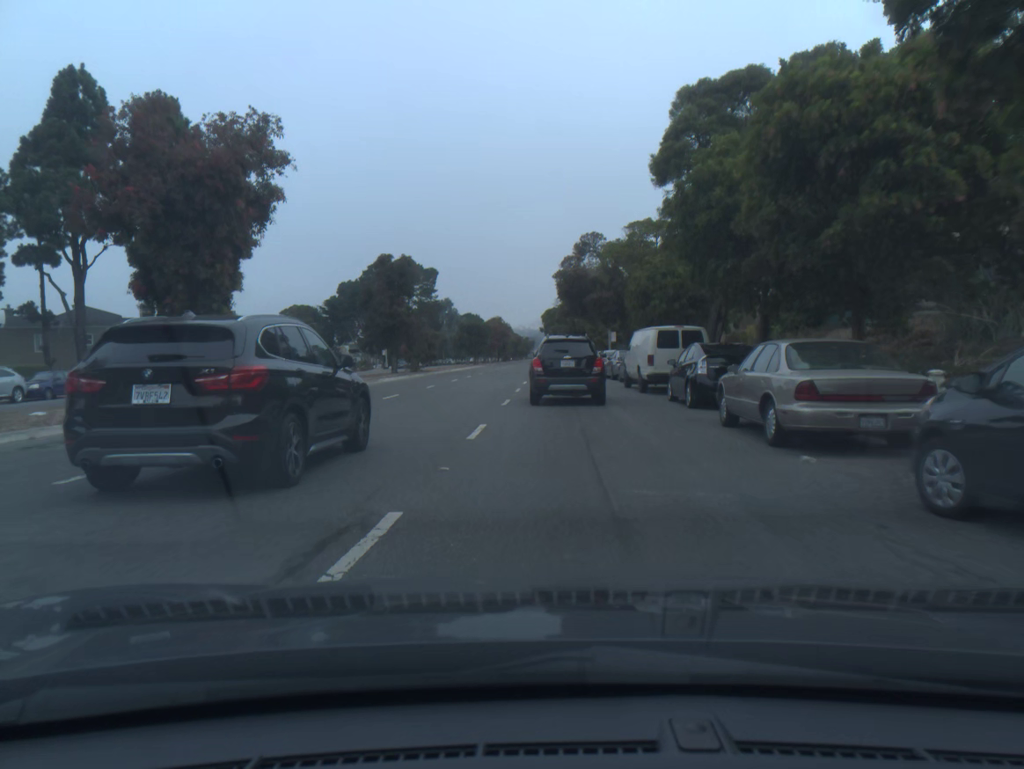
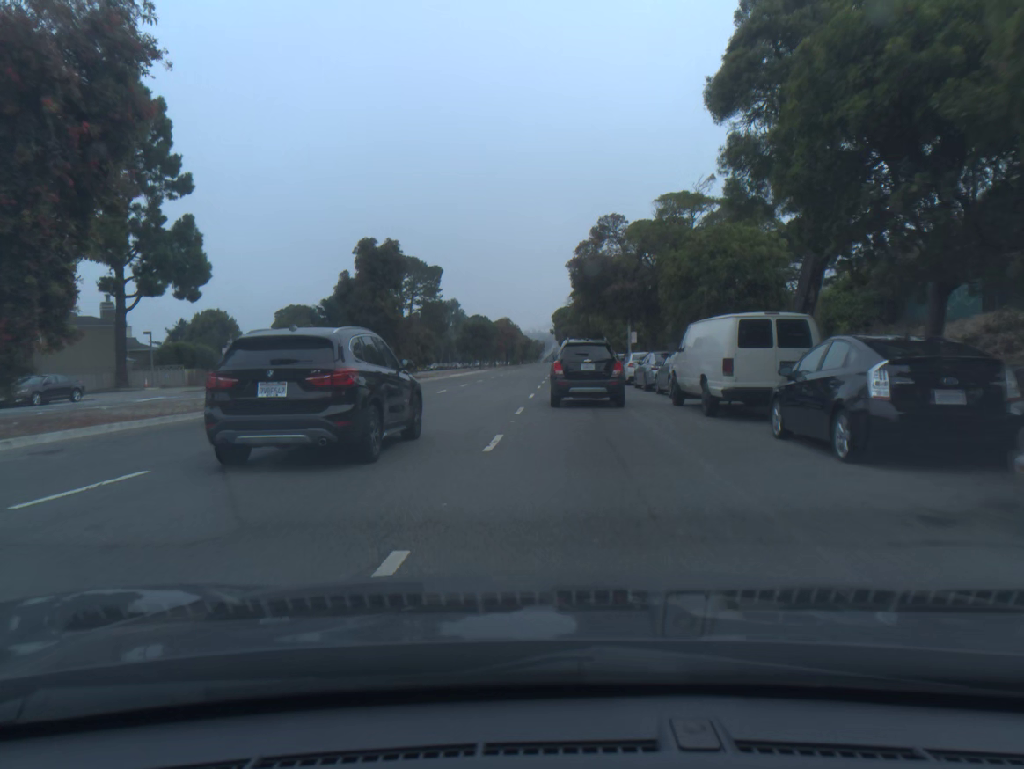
(0.0, +8.4) m; -1°
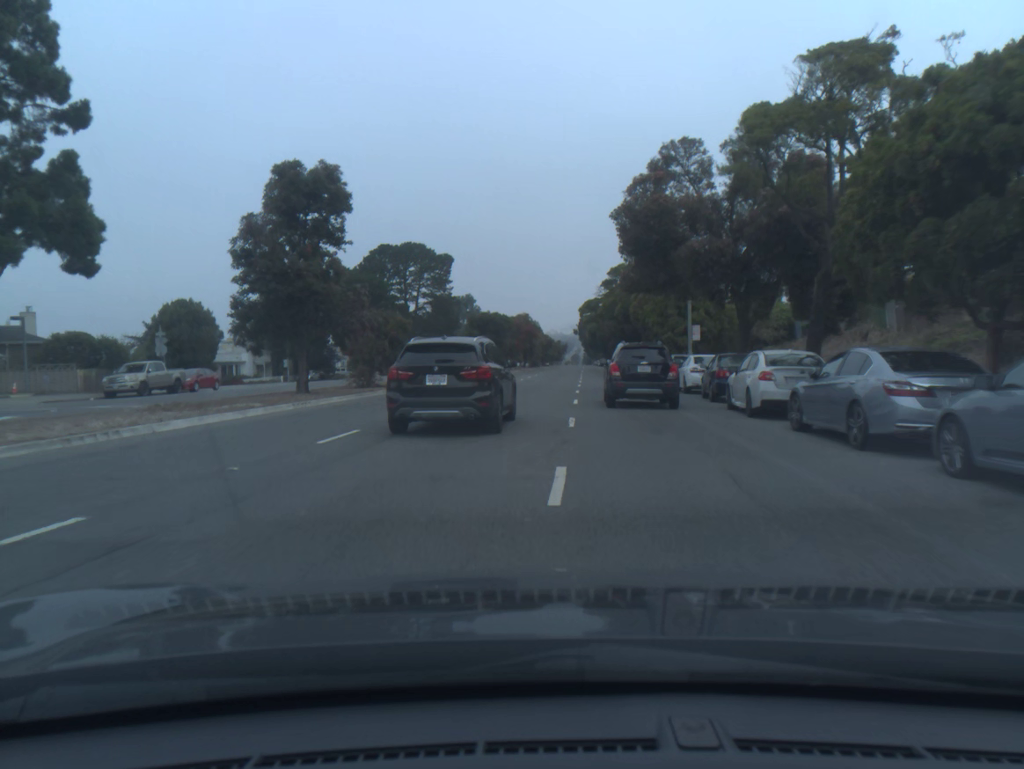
(-0.2, +17.6) m; -1°
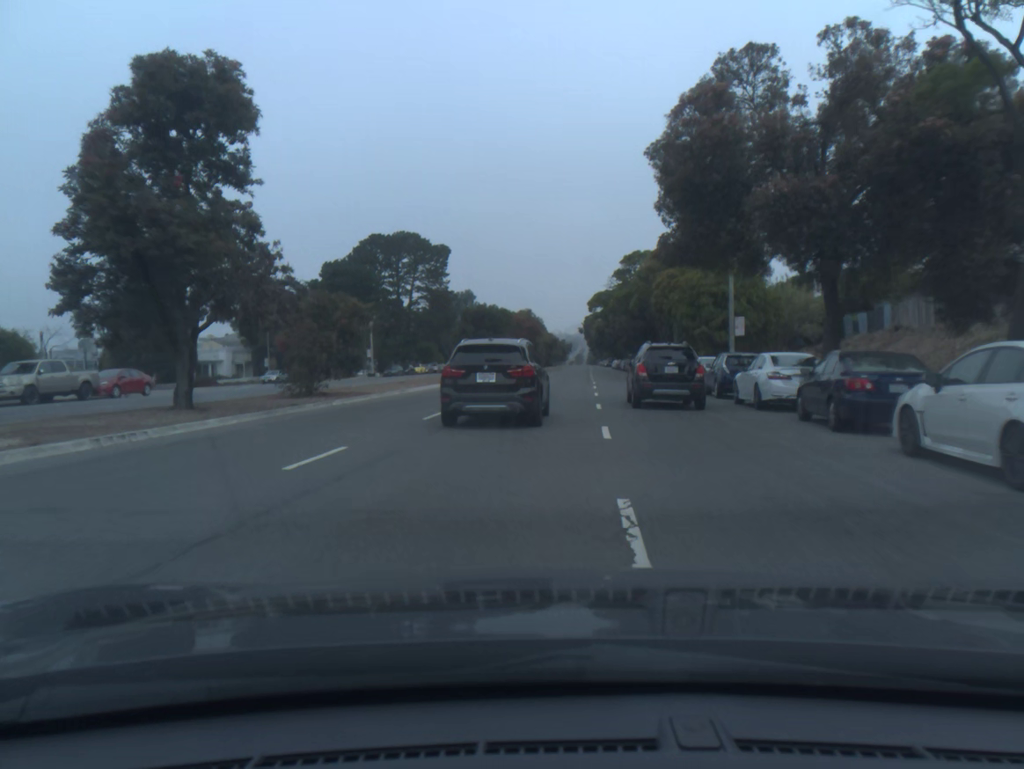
(0.0, +9.4) m; 0°
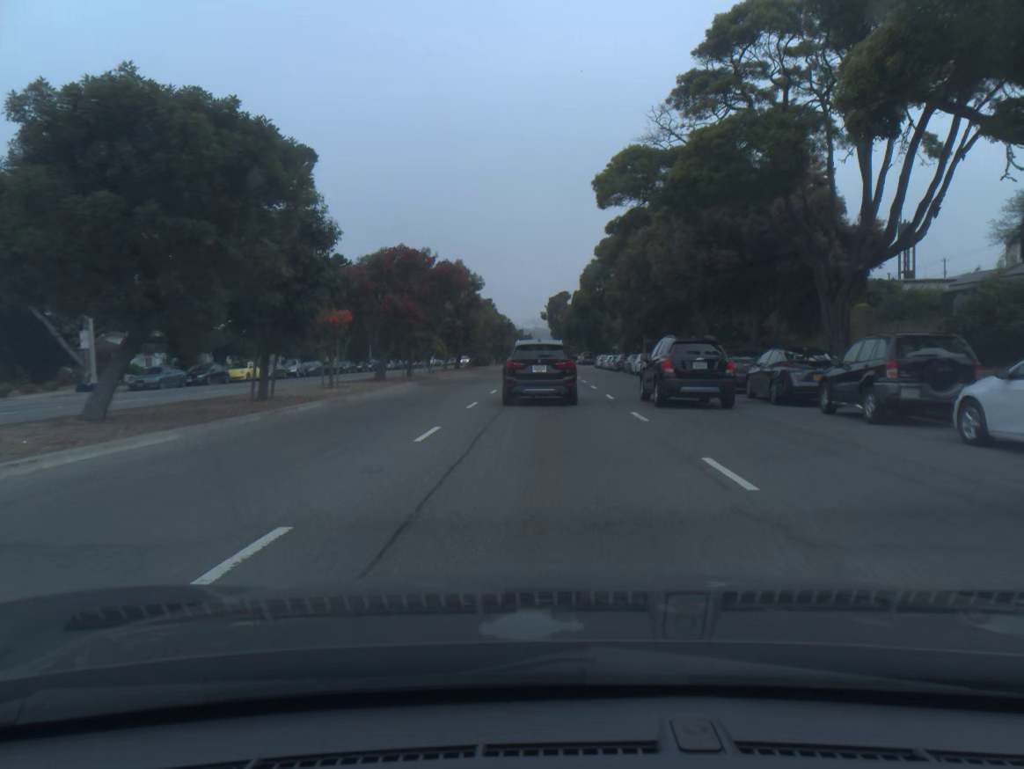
(+1.4, +49.3) m; +3°
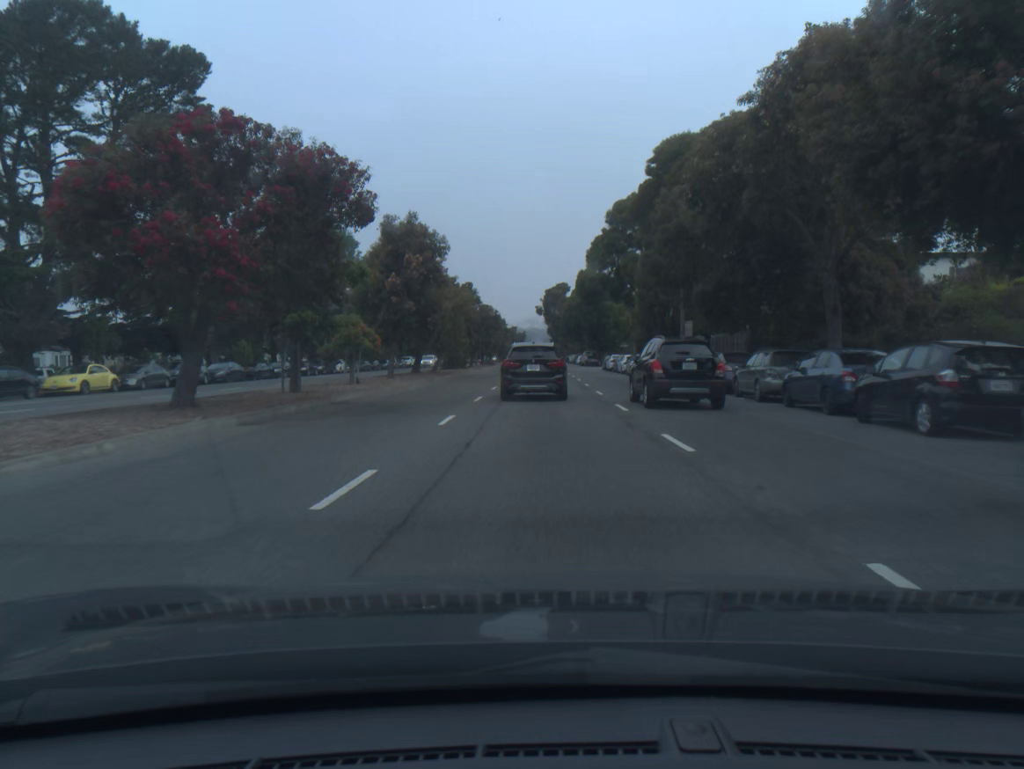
(+0.1, +19.5) m; 0°
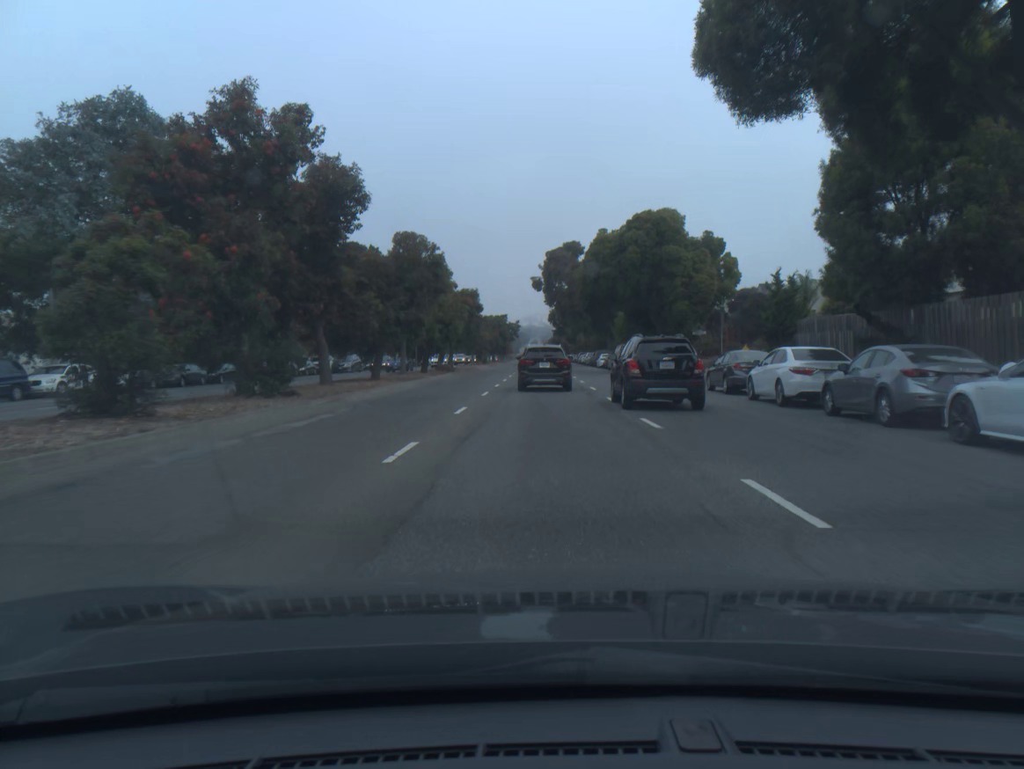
(0.0, +48.5) m; 0°
